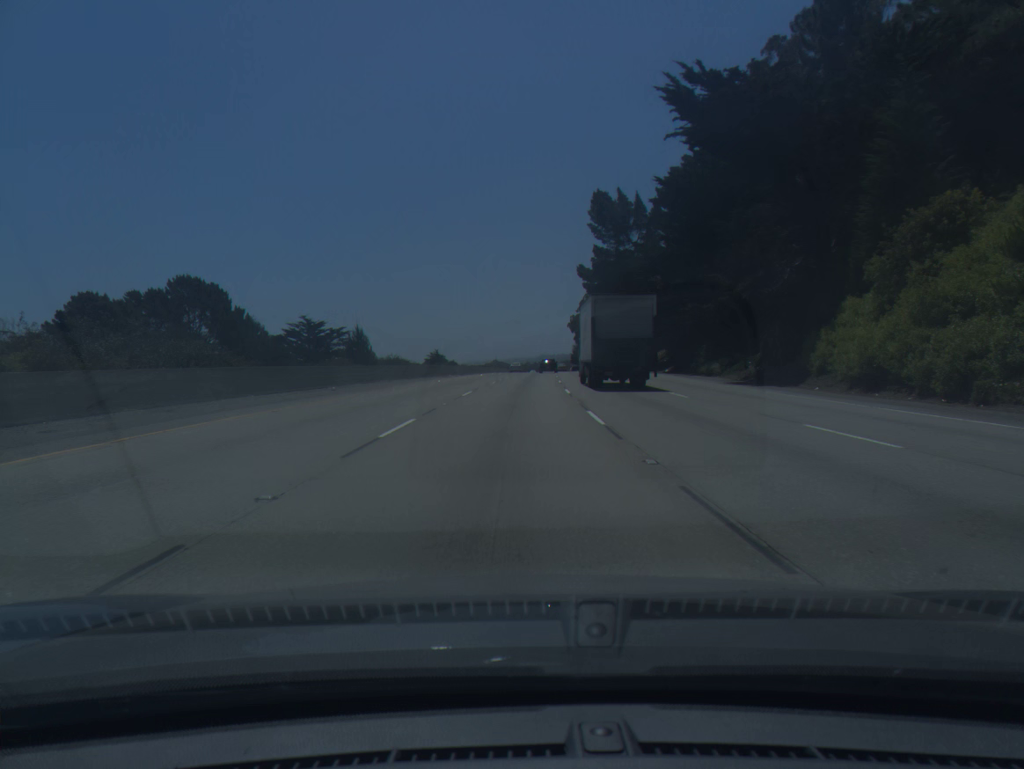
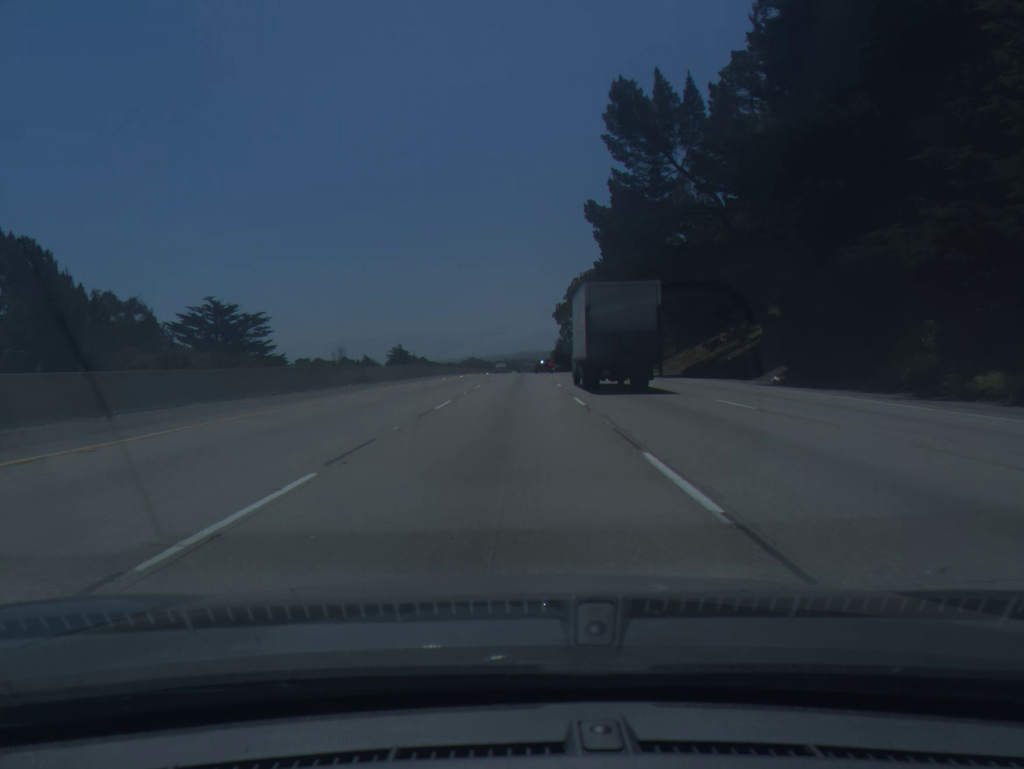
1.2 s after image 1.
(+0.5, +36.9) m; +2°
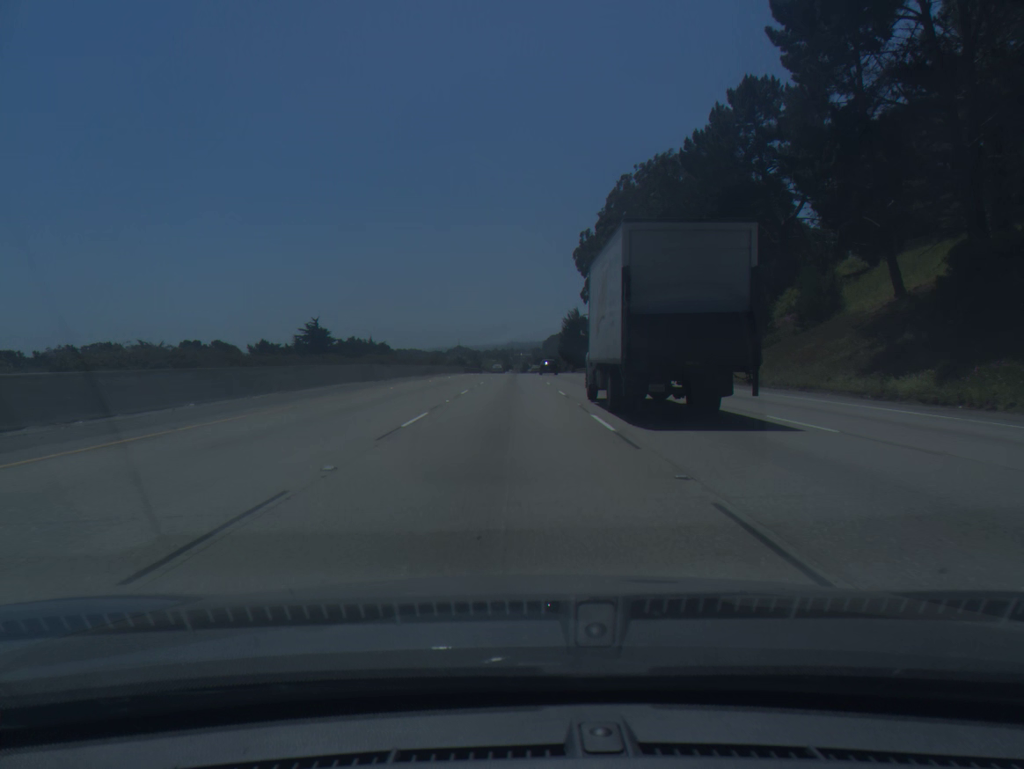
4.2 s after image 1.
(+1.0, +92.4) m; +1°
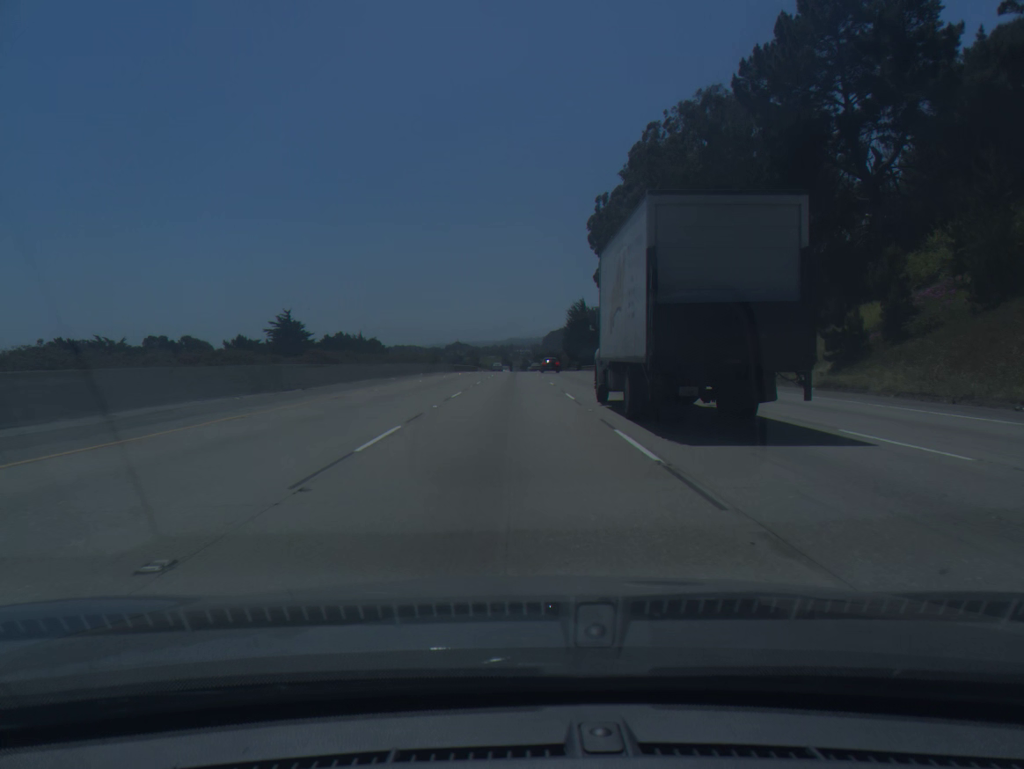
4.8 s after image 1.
(0.0, +18.5) m; 0°
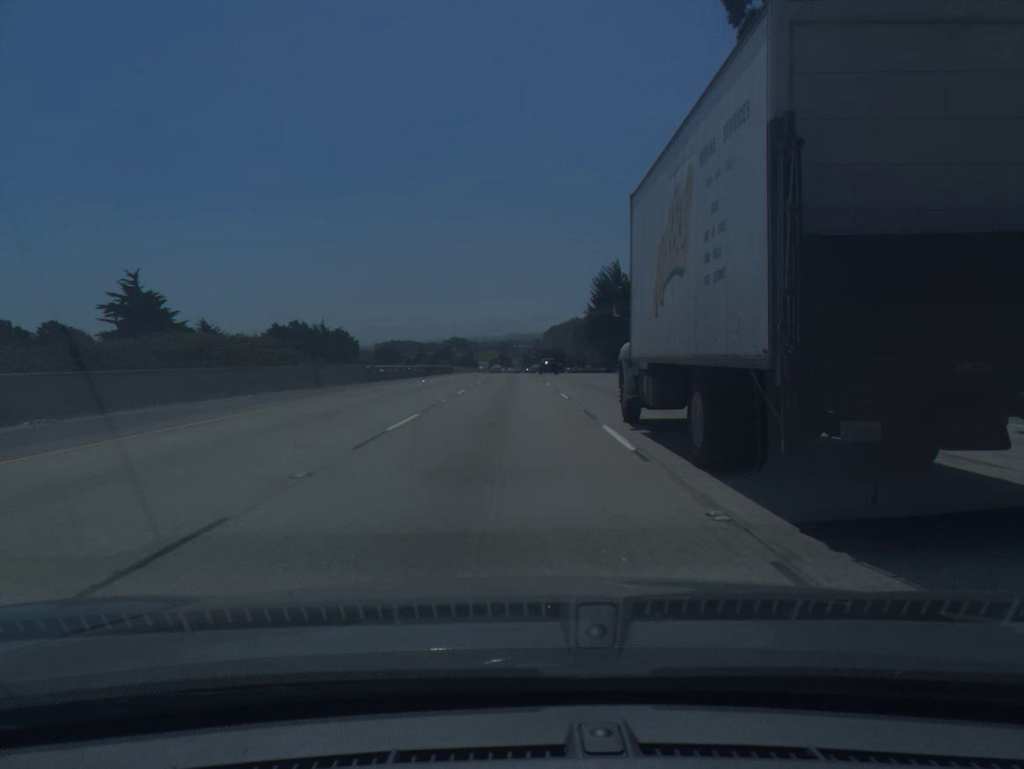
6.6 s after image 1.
(+0.1, +55.4) m; 0°
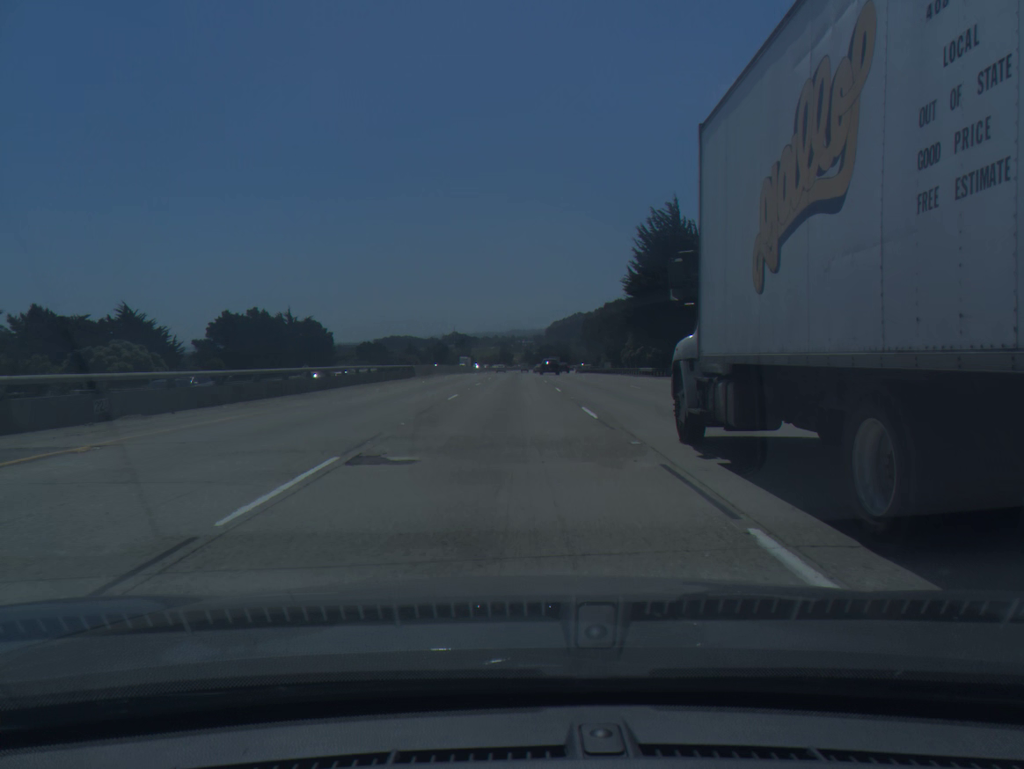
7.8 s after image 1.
(-0.1, +36.9) m; 0°
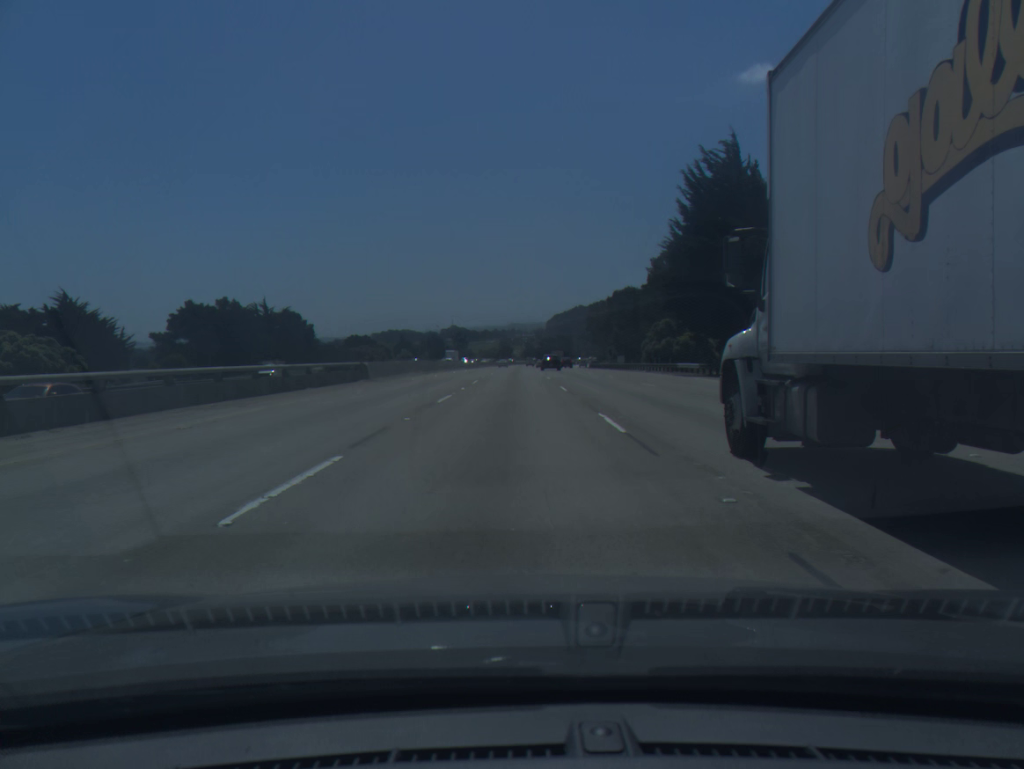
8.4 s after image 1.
(0.0, +18.4) m; 0°
